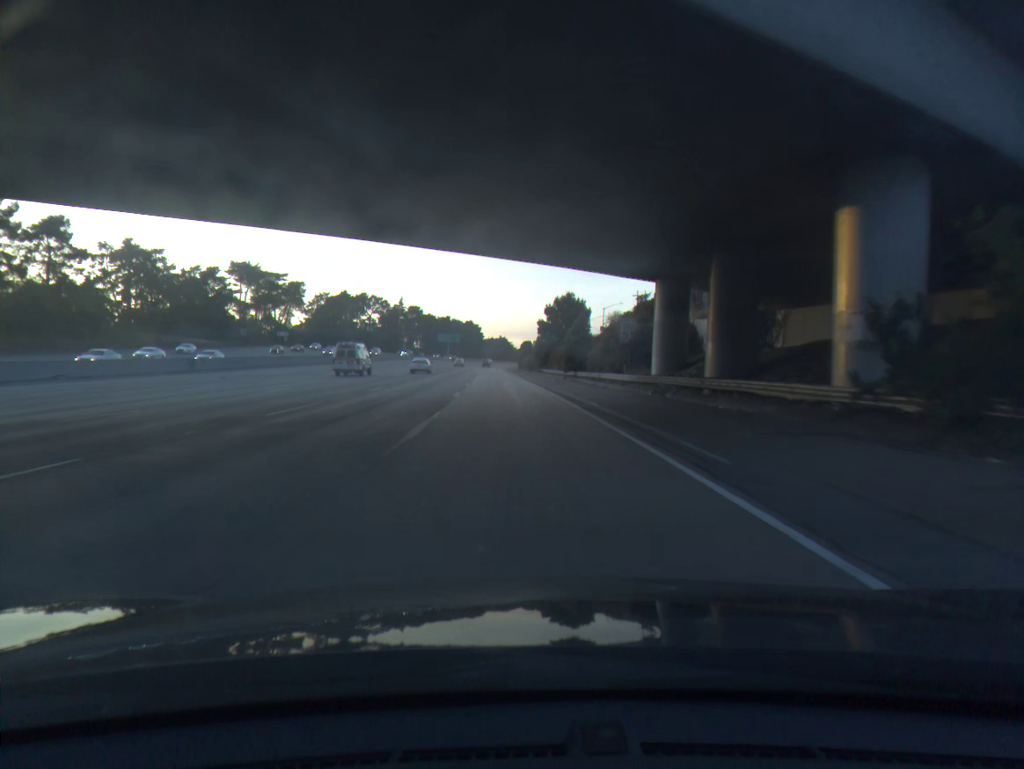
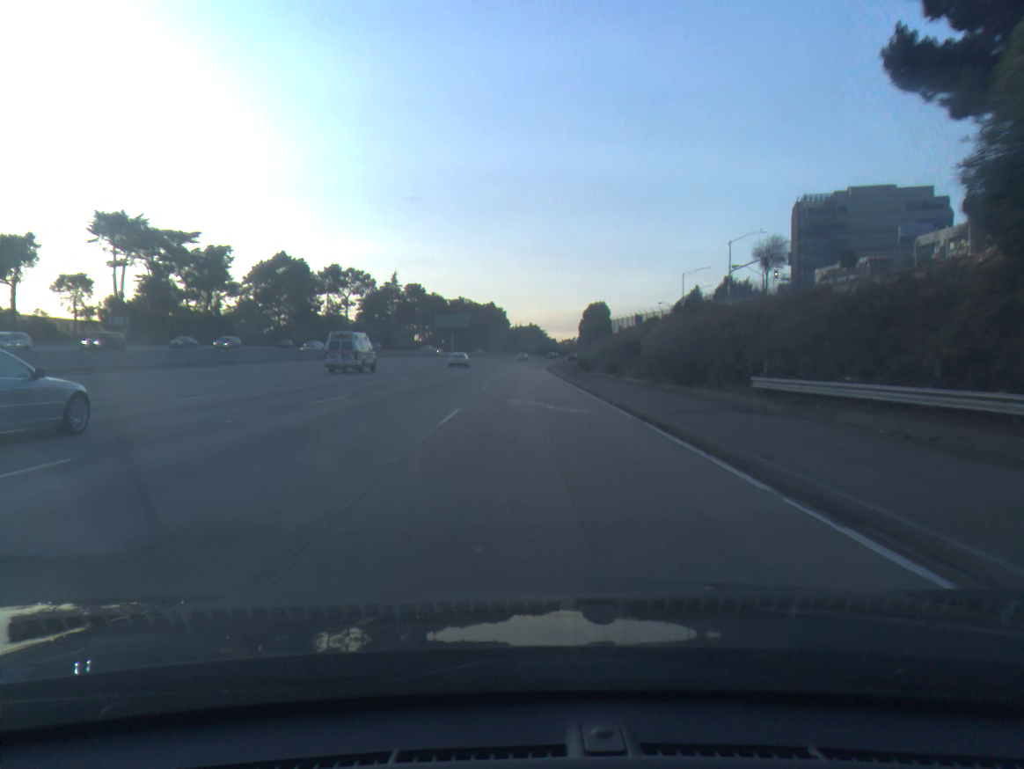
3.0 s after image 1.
(-3.5, +98.2) m; -3°
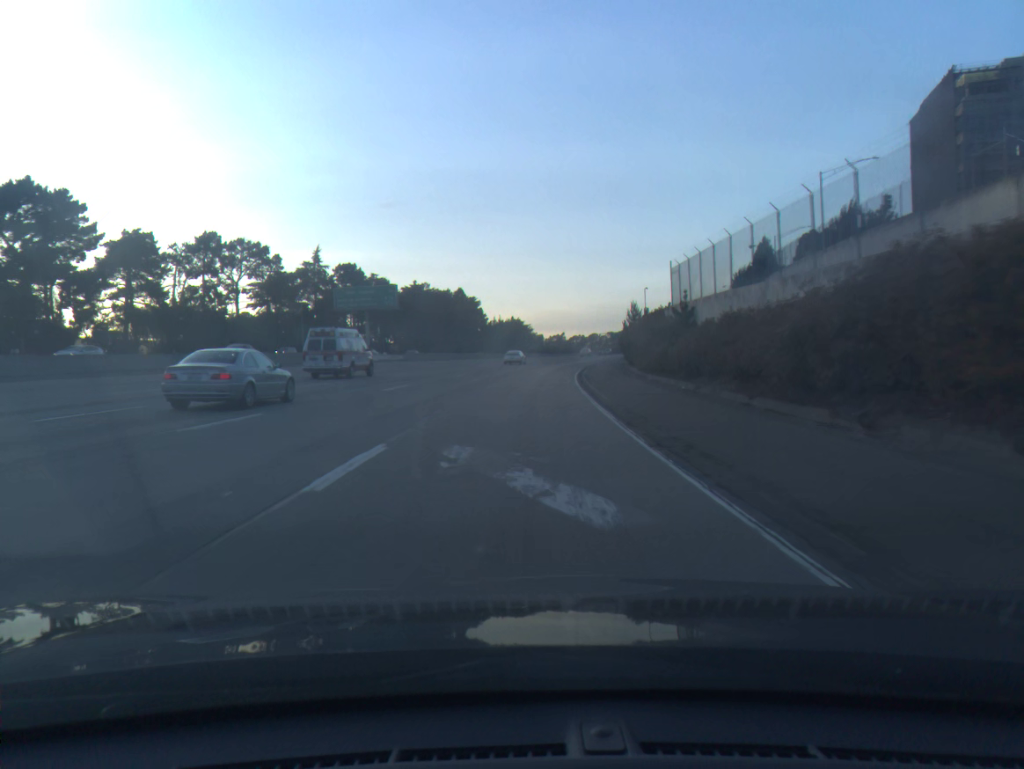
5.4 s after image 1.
(+1.2, +77.8) m; +1°
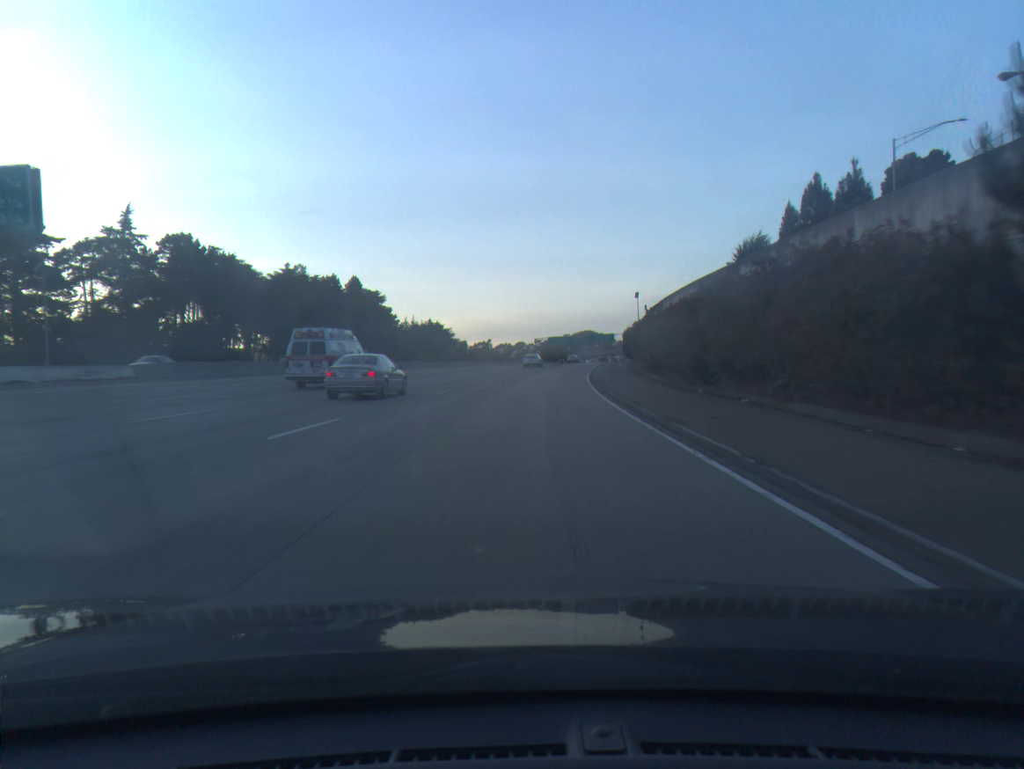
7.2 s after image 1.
(+2.0, +57.5) m; +5°
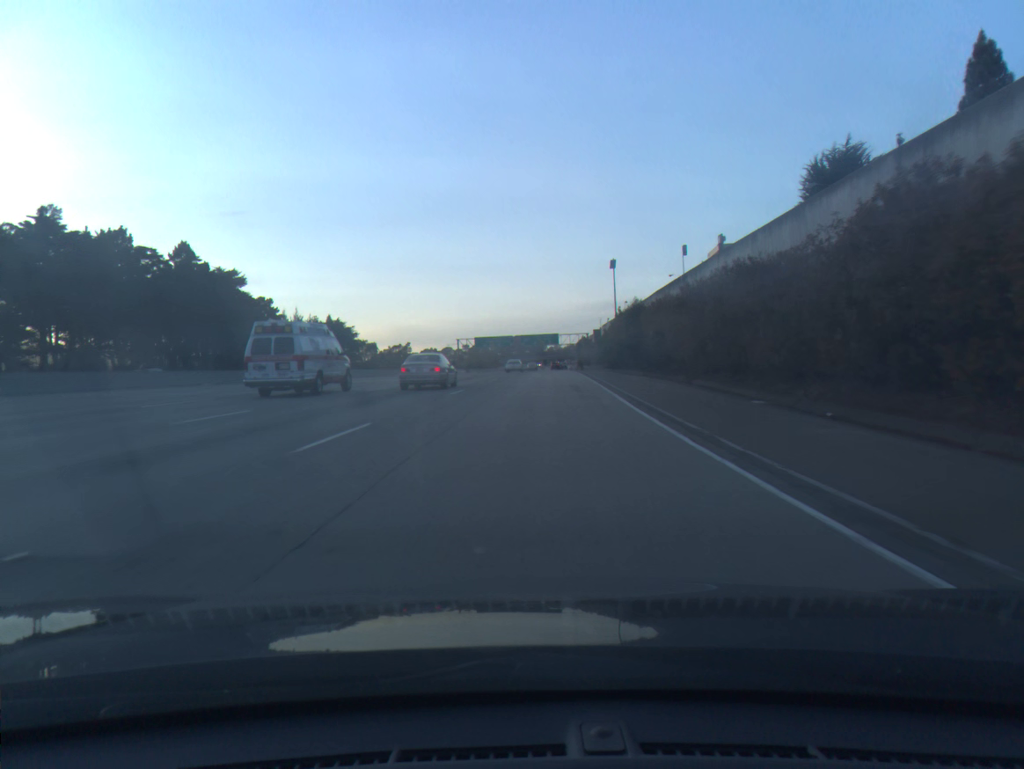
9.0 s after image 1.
(+2.9, +57.8) m; +5°
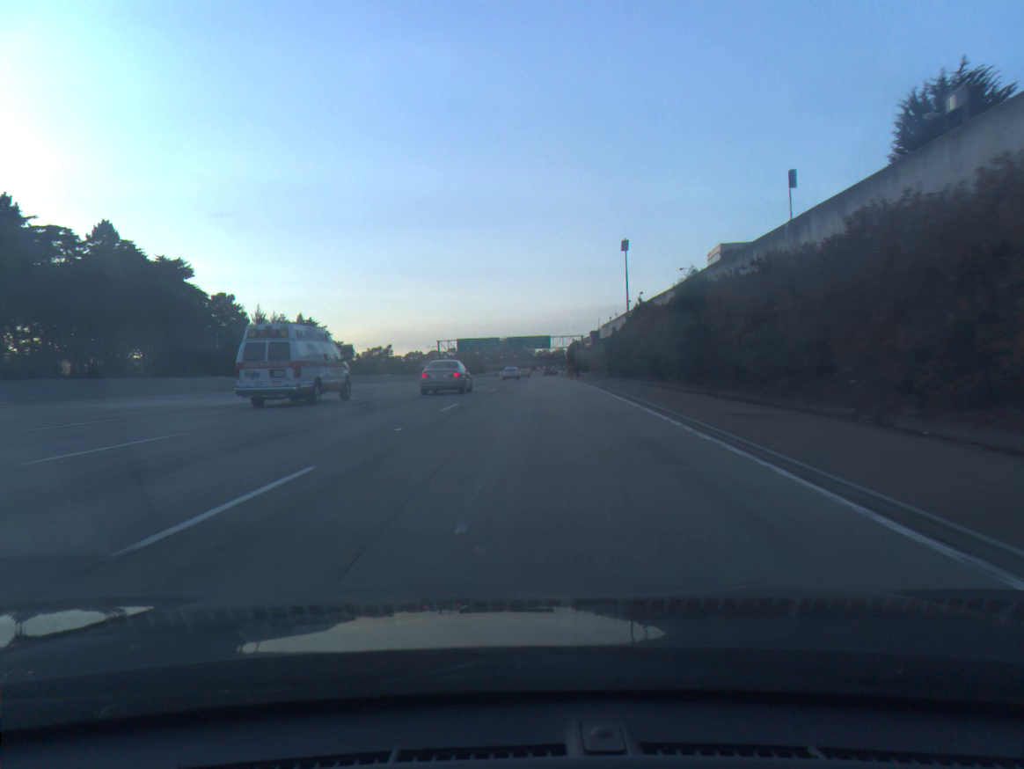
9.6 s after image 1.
(+0.2, +19.3) m; +1°
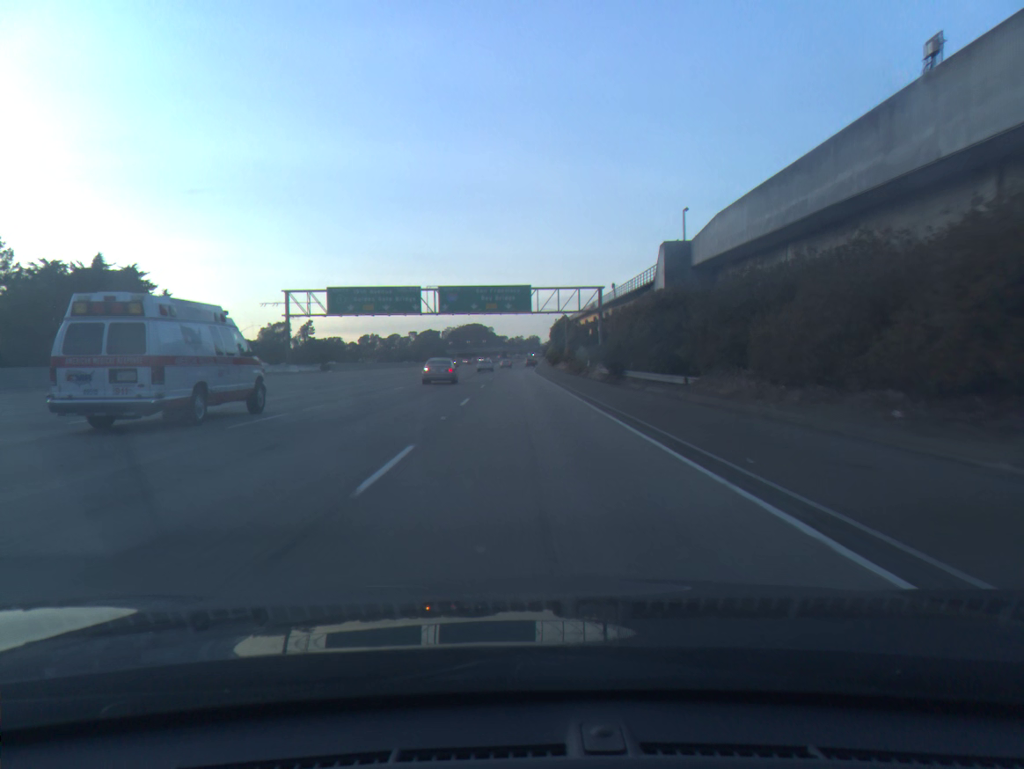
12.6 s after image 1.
(+3.1, +96.9) m; +2°
